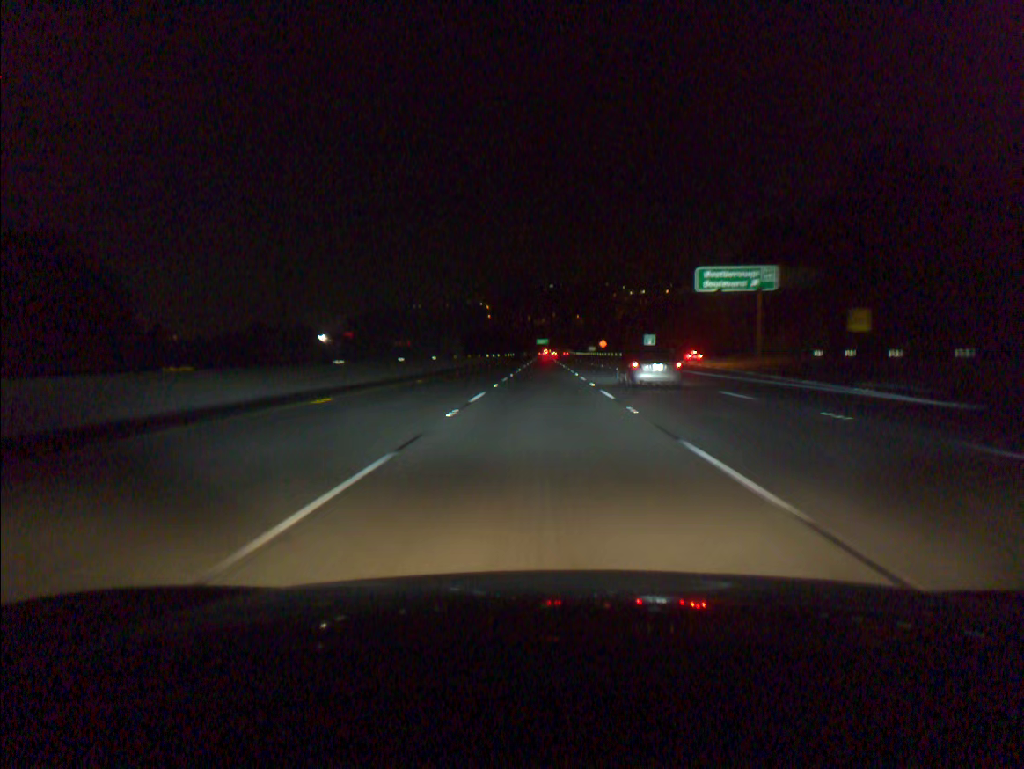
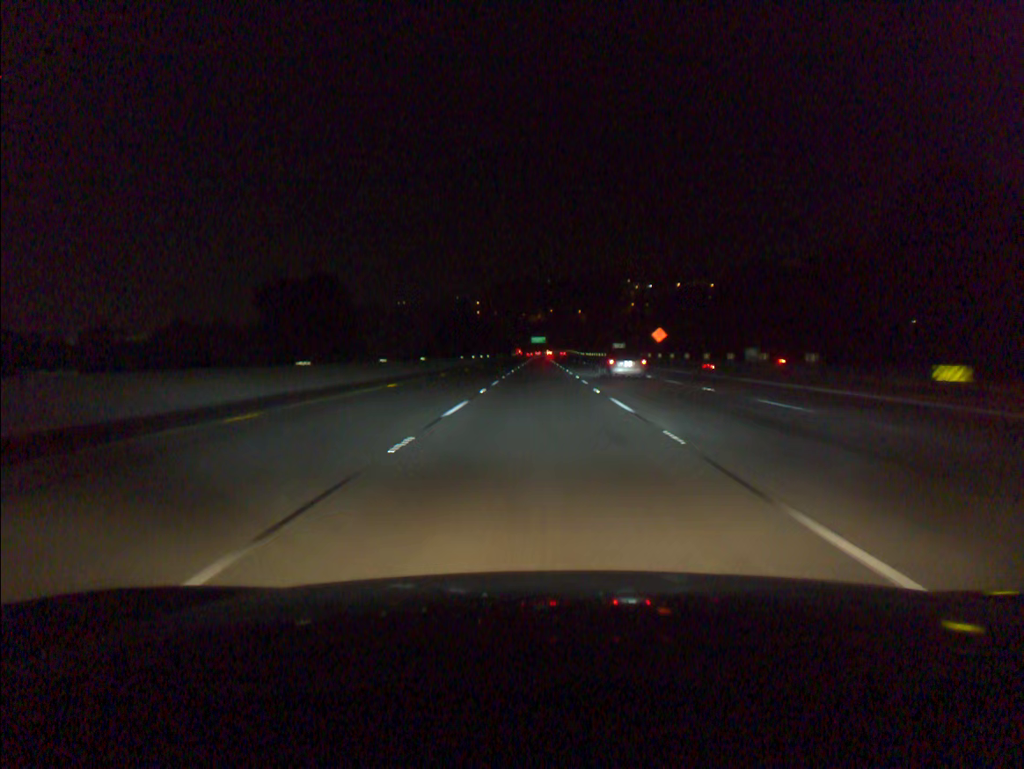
(+0.2, +92.4) m; 0°
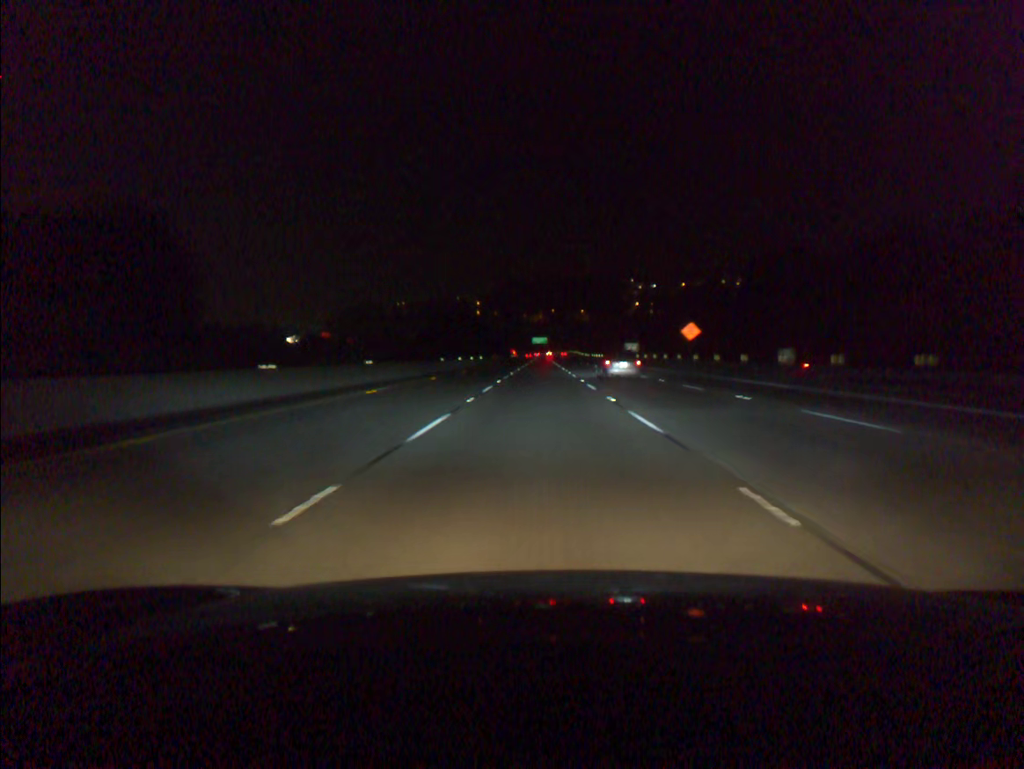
(0.0, +18.5) m; 0°
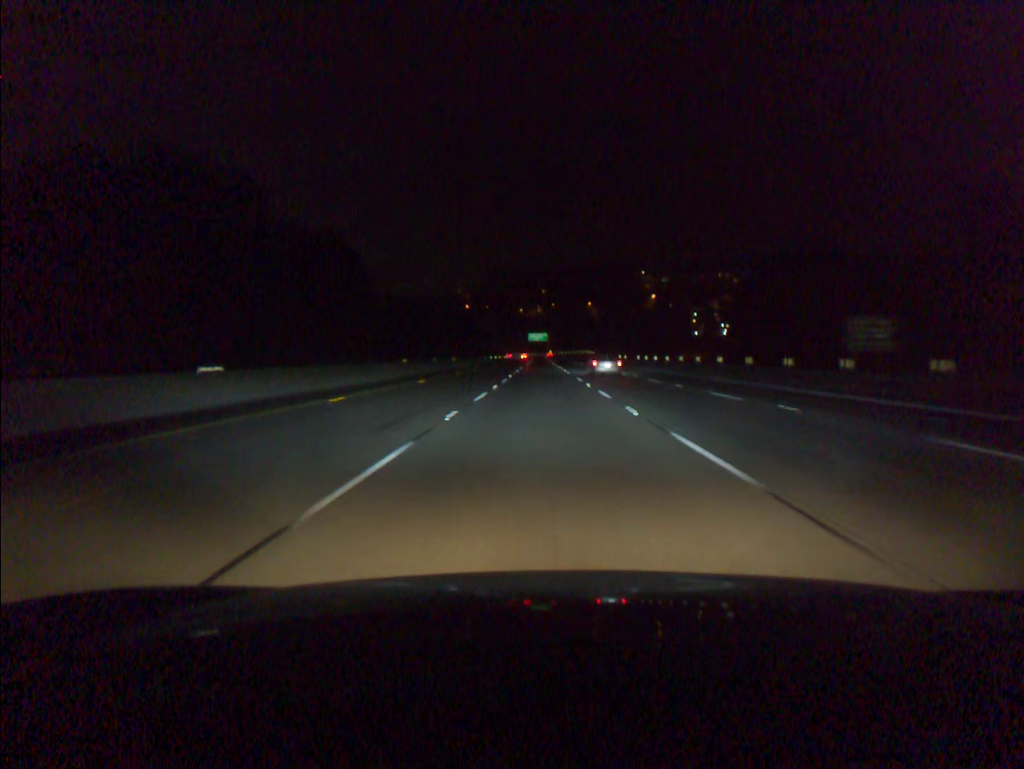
(-0.2, +92.4) m; 0°
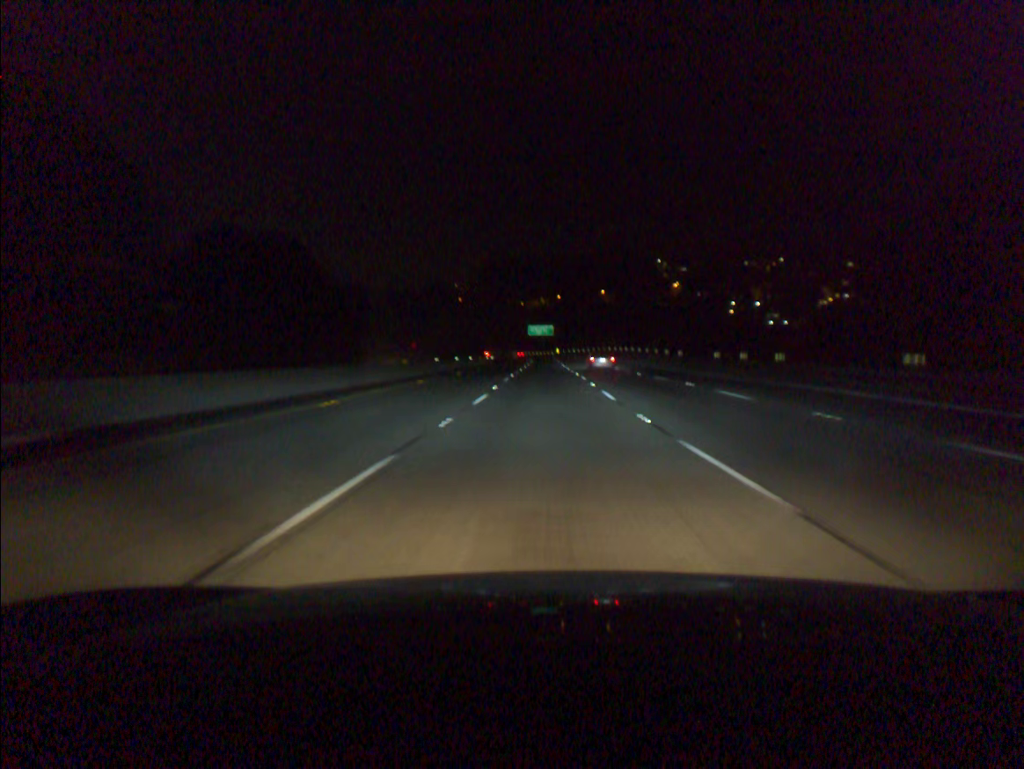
(-0.1, +73.9) m; 0°
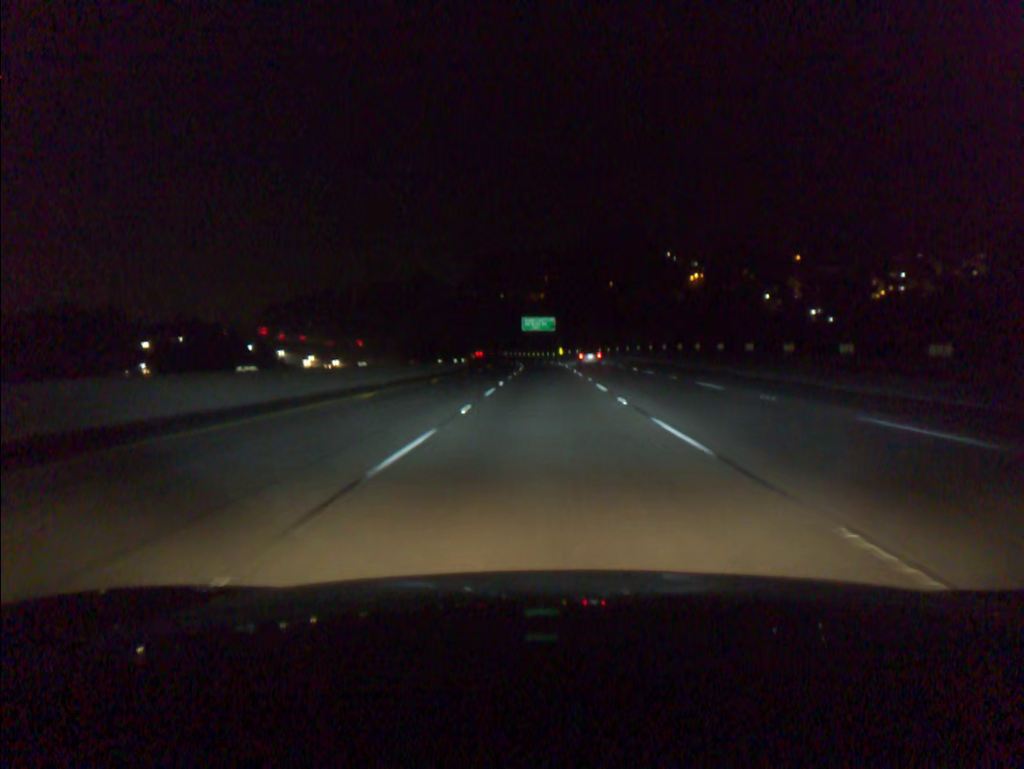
(0.0, +55.2) m; 0°
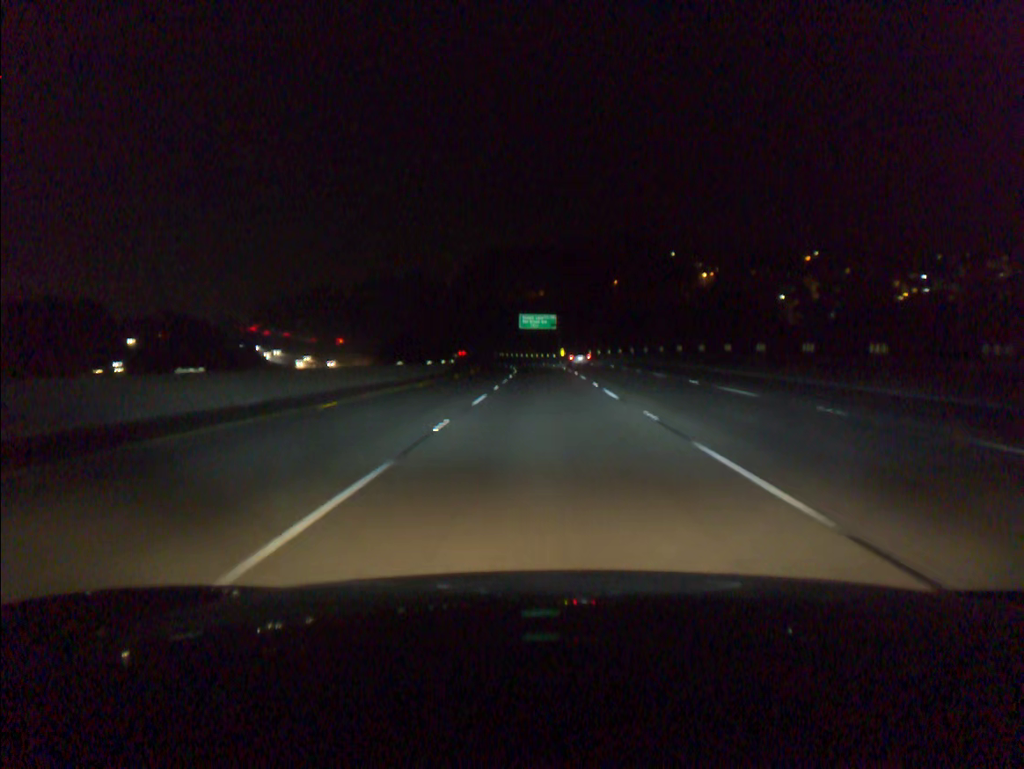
(0.0, +18.4) m; 0°
